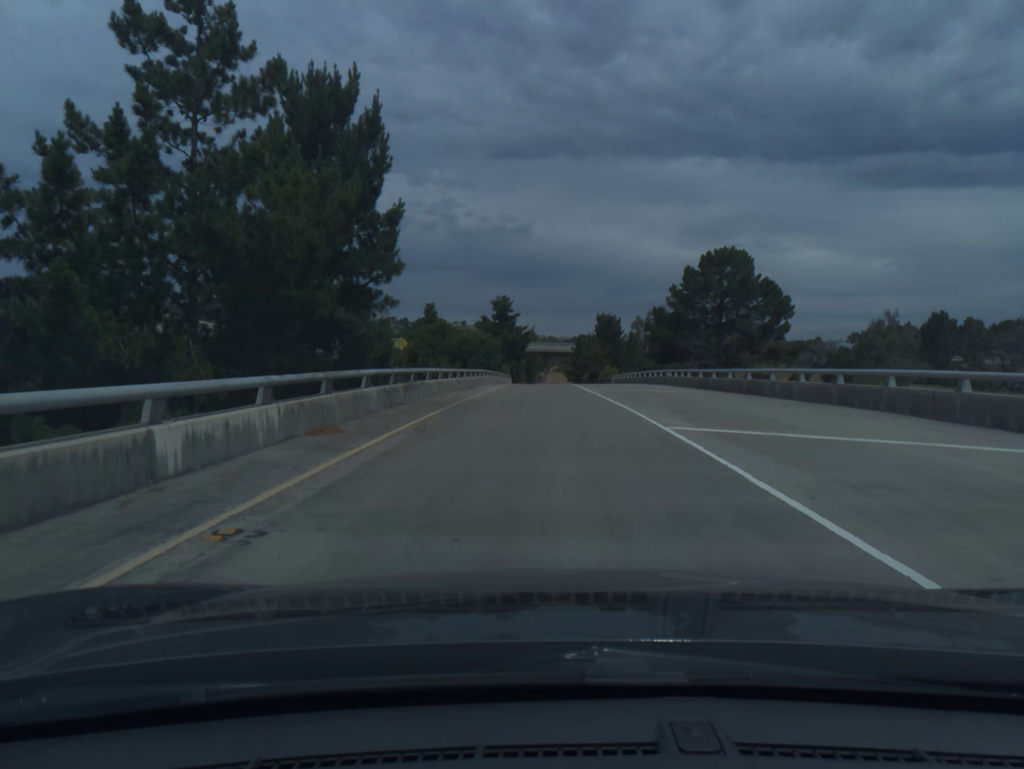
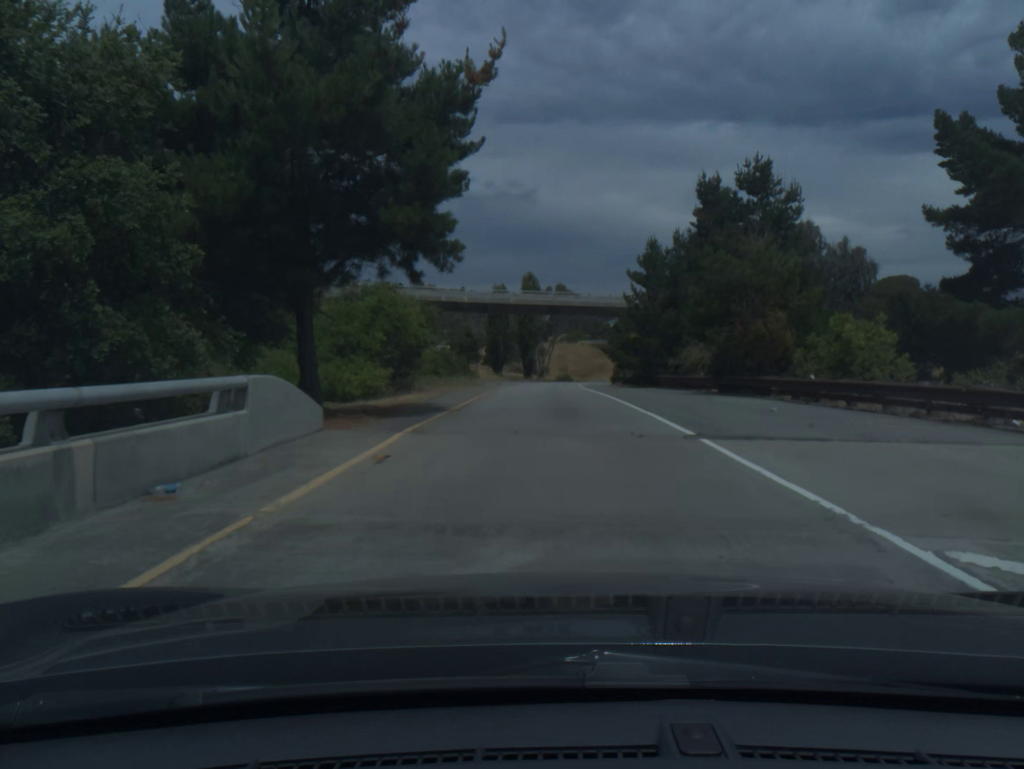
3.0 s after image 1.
(-0.1, +77.9) m; 0°
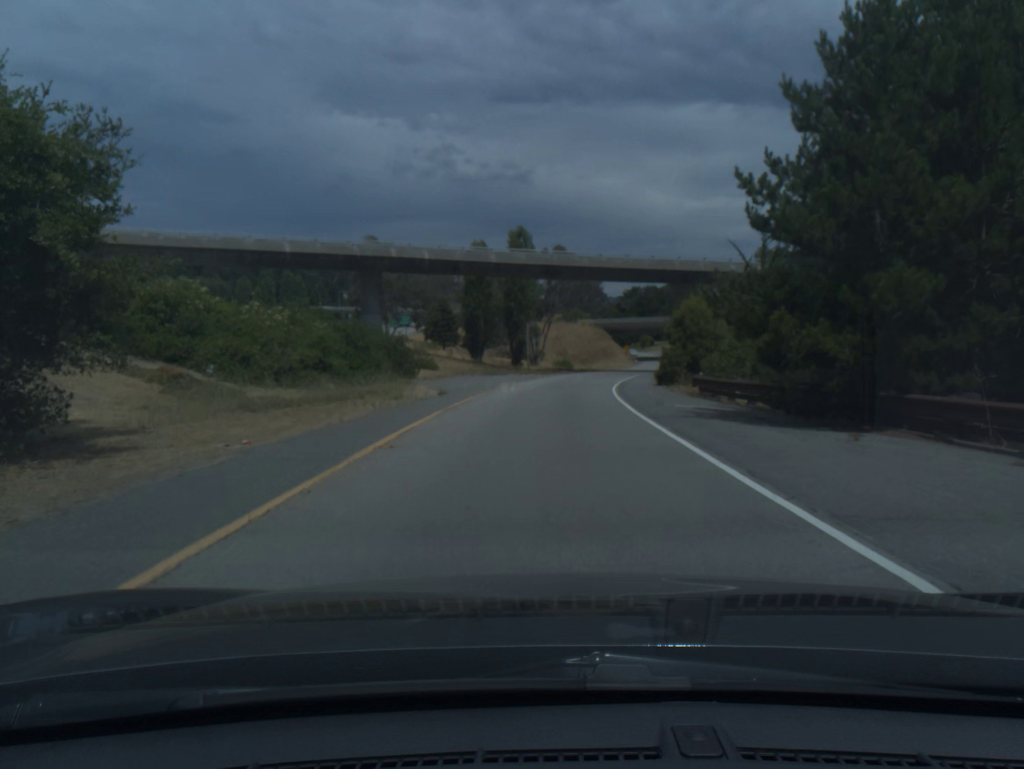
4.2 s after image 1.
(+0.1, +29.4) m; 0°
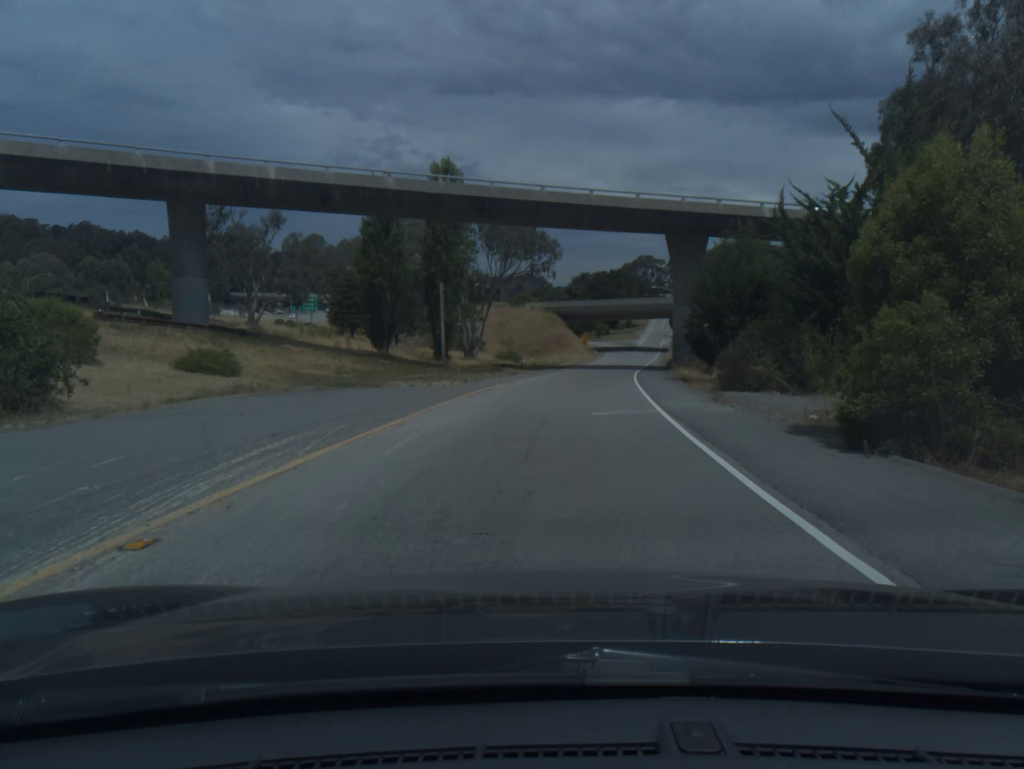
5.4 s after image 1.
(+0.8, +28.3) m; +4°
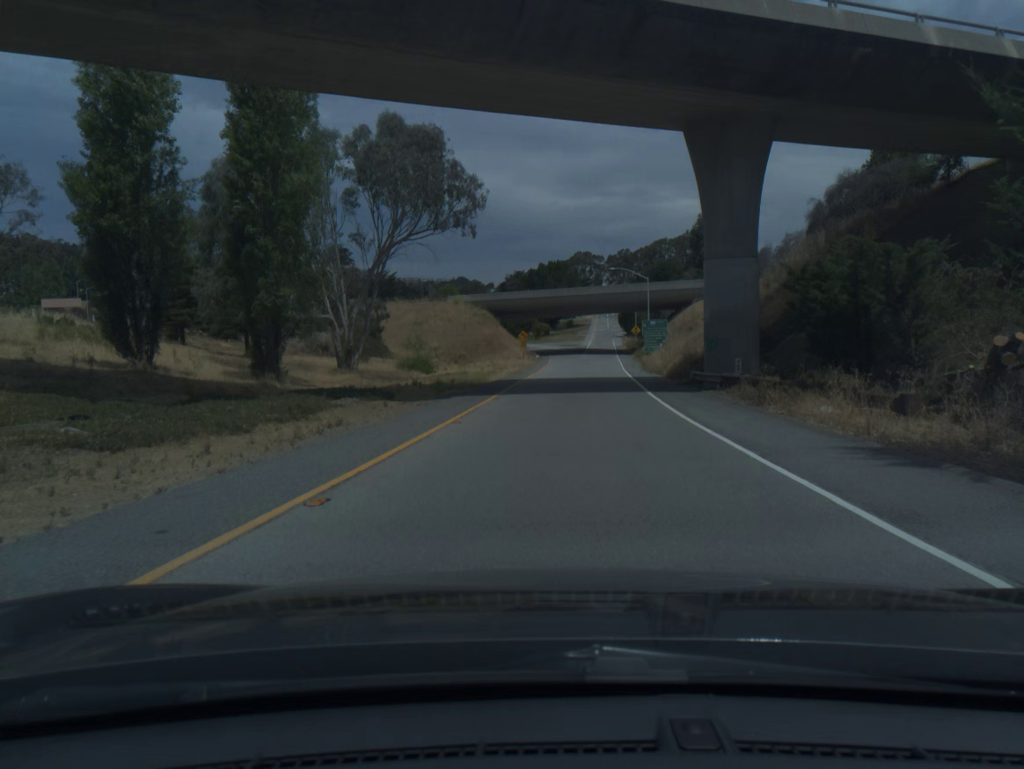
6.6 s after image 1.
(+1.2, +29.0) m; +5°
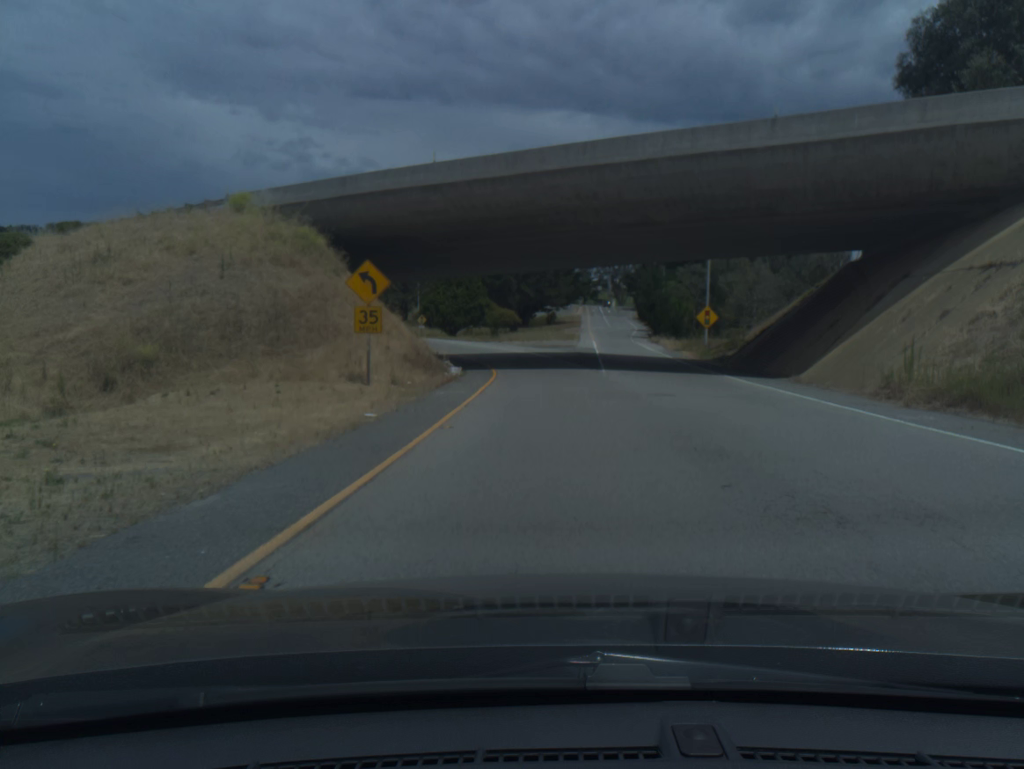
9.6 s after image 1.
(+1.9, +73.1) m; +2°
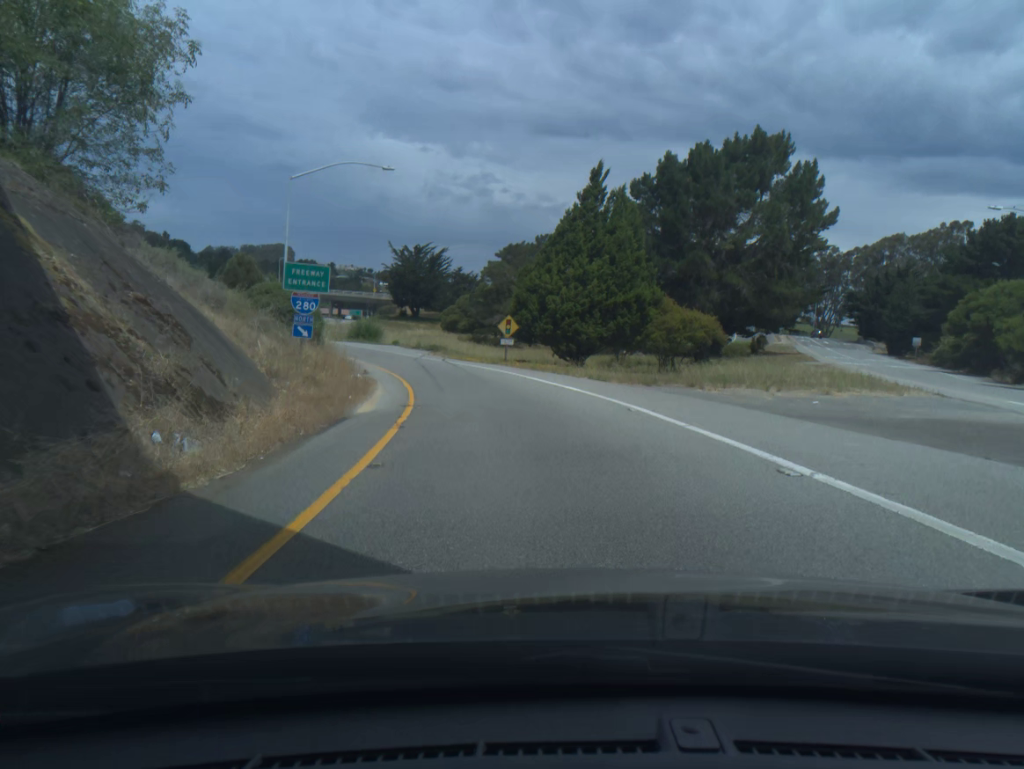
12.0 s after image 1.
(-3.5, +52.3) m; -12°
